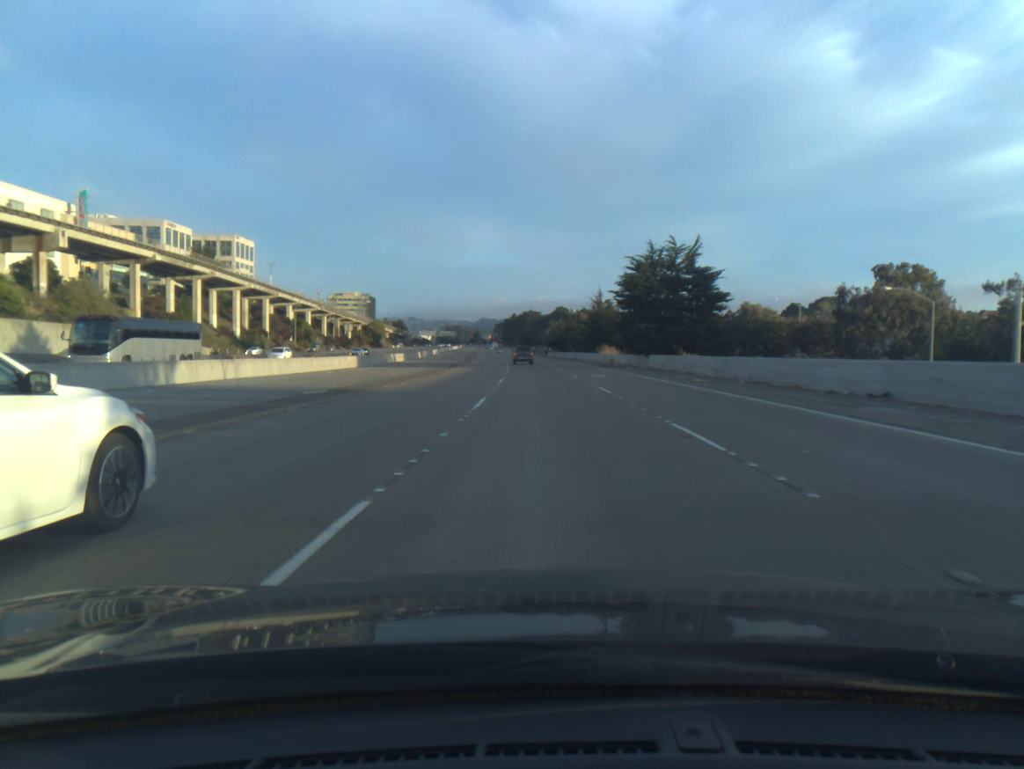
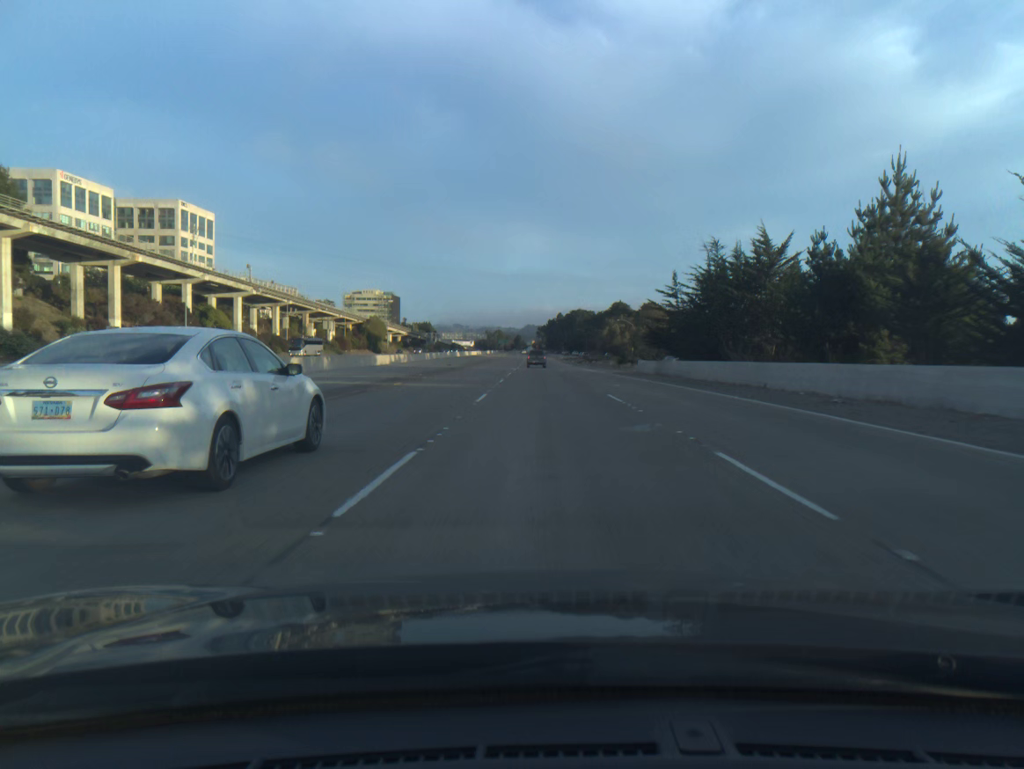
(-2.5, +91.4) m; -3°
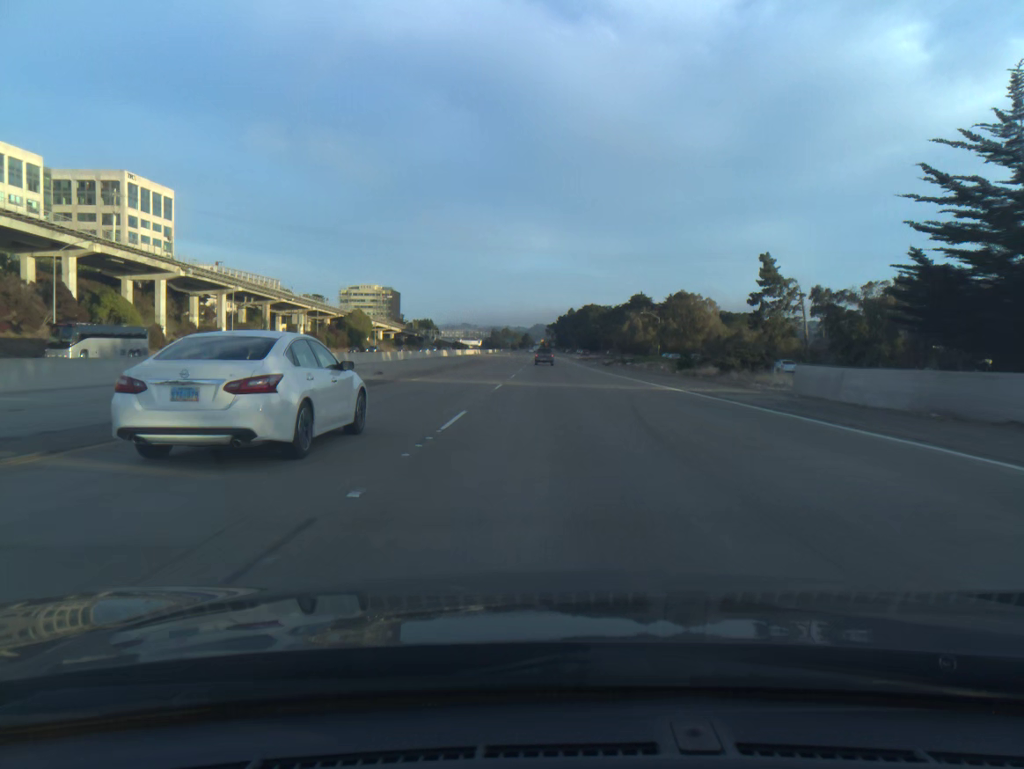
(-0.3, +36.8) m; -1°
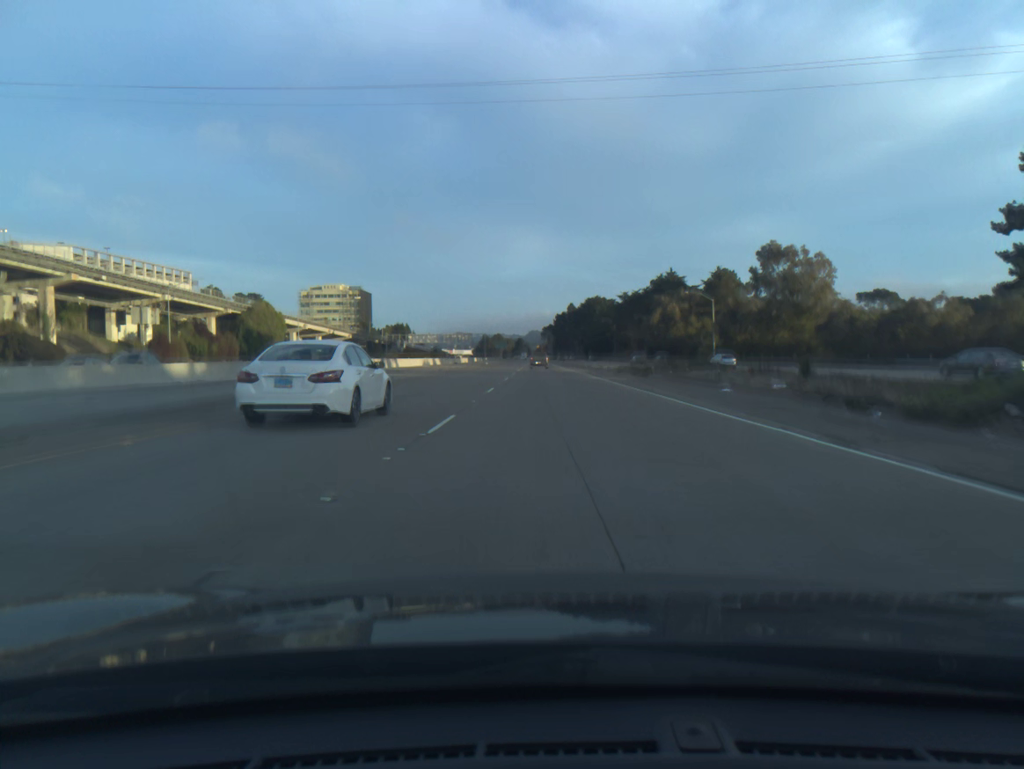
(+0.3, +73.6) m; 0°
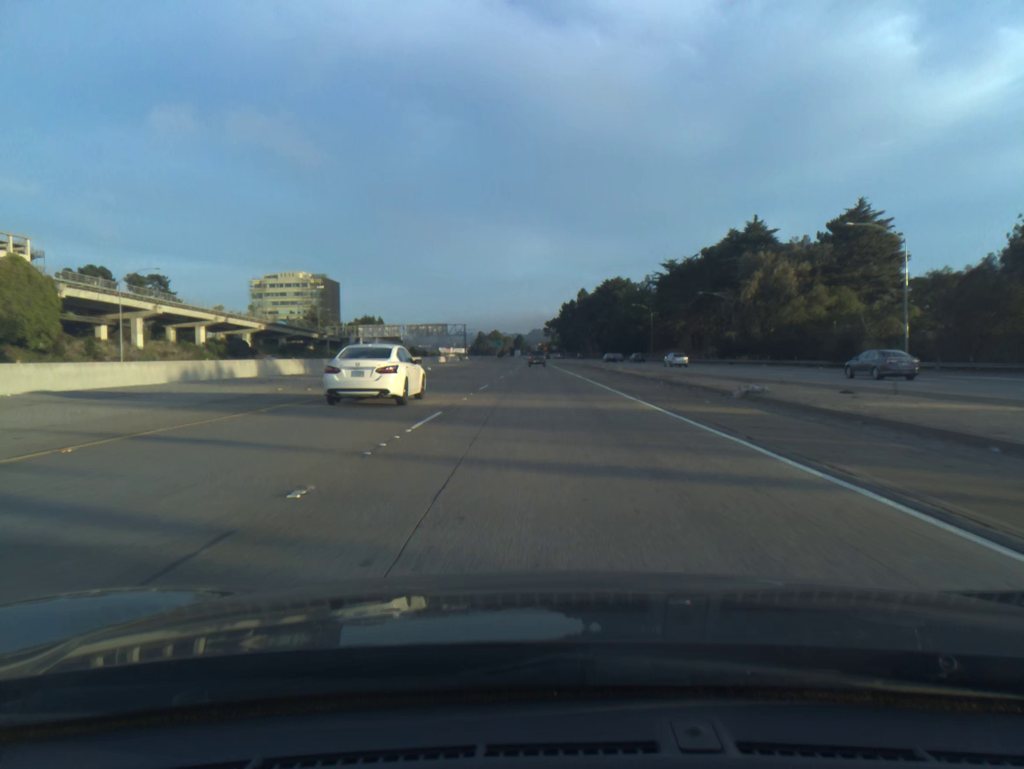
(0.0, +73.3) m; 0°
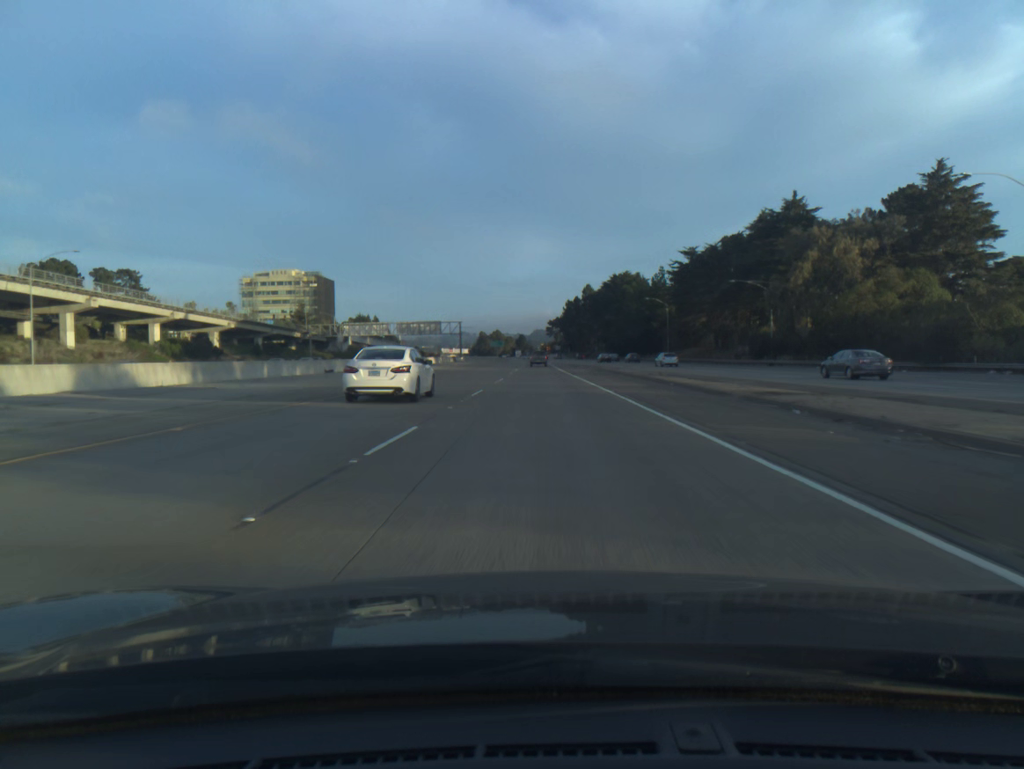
(0.0, +18.3) m; 0°
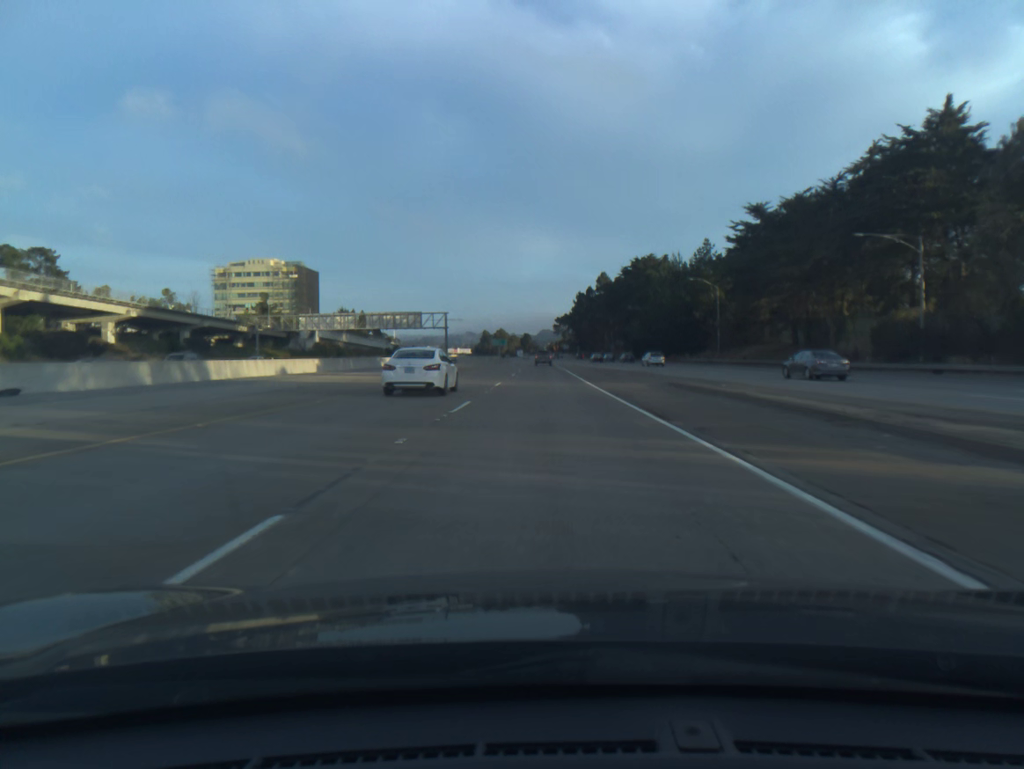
(-0.2, +36.6) m; -1°
